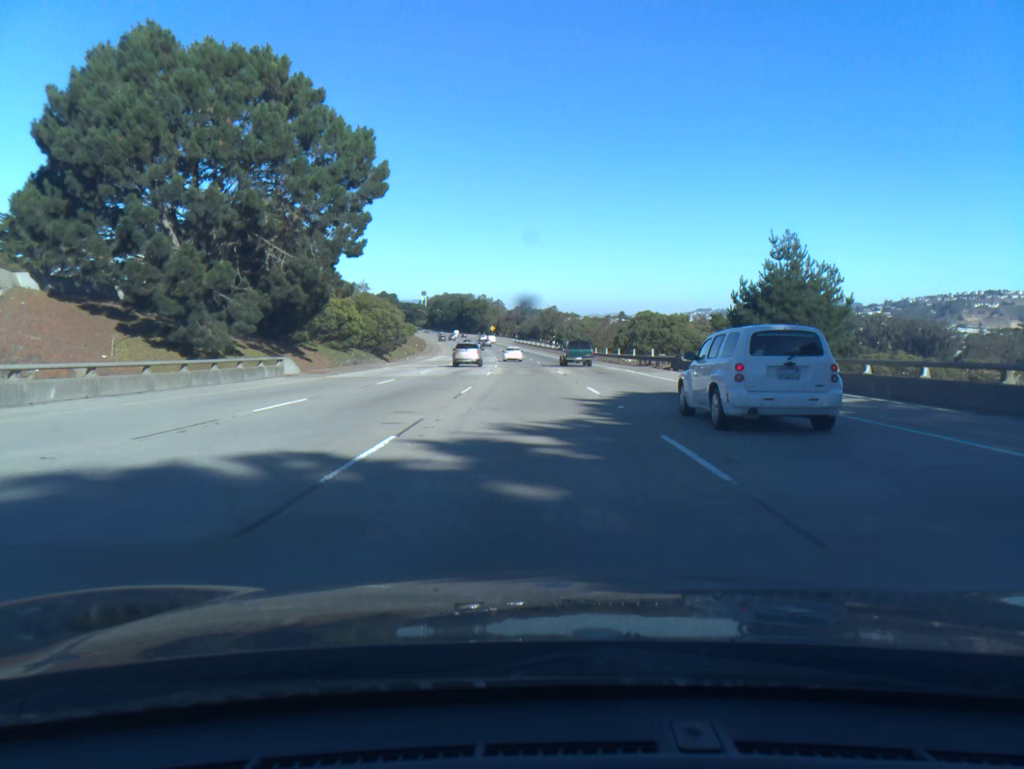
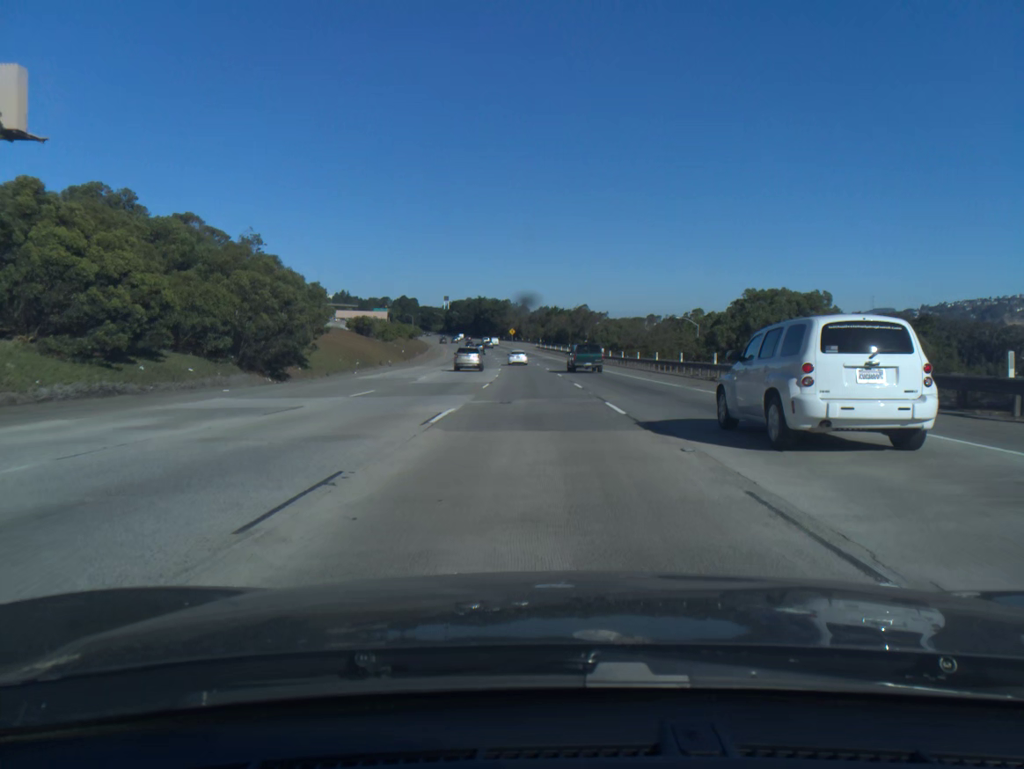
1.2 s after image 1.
(-0.6, +38.6) m; -2°
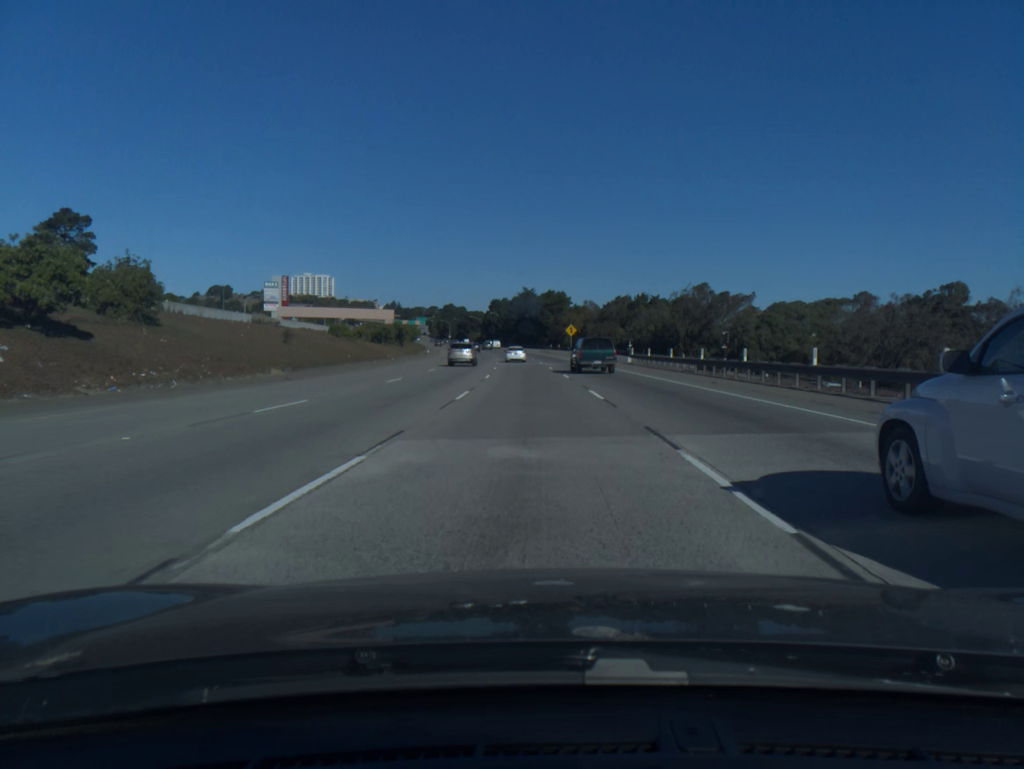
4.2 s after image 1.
(-3.4, +96.5) m; -4°
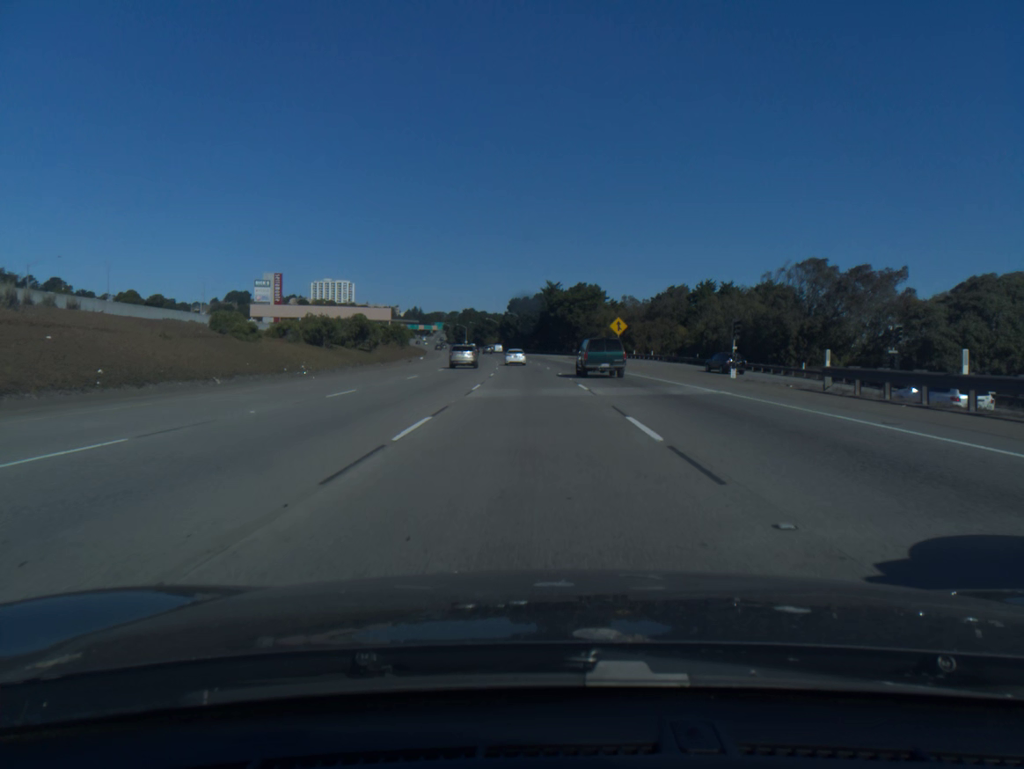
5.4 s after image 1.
(-0.6, +38.4) m; -2°
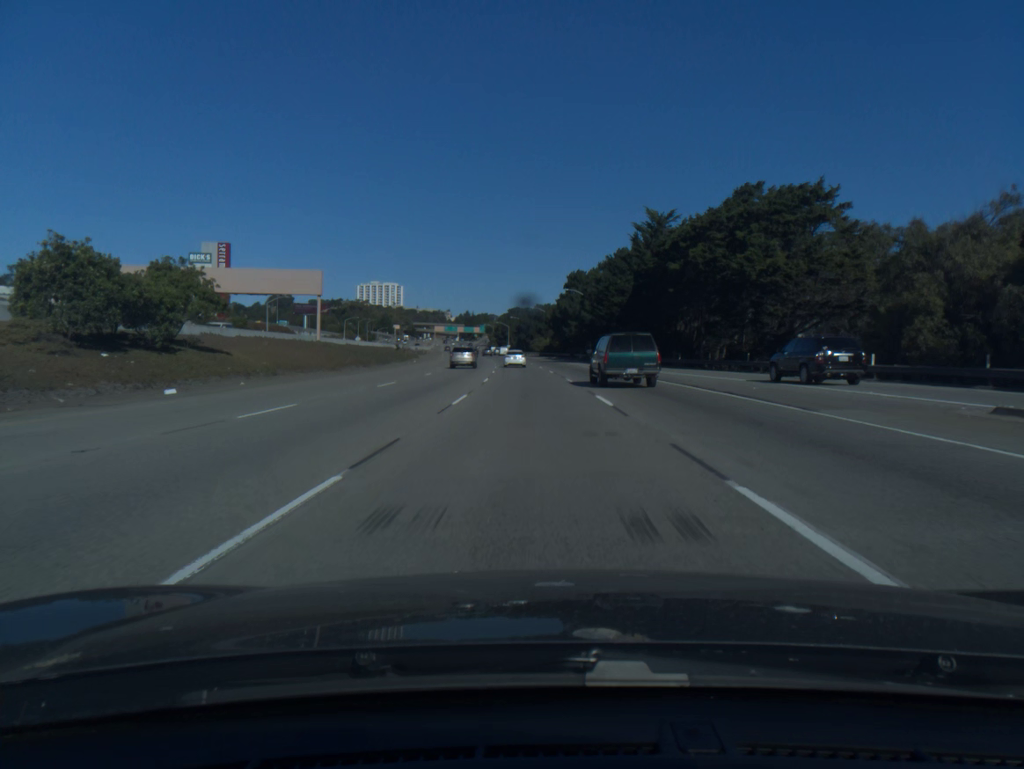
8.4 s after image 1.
(-3.6, +94.8) m; -4°
